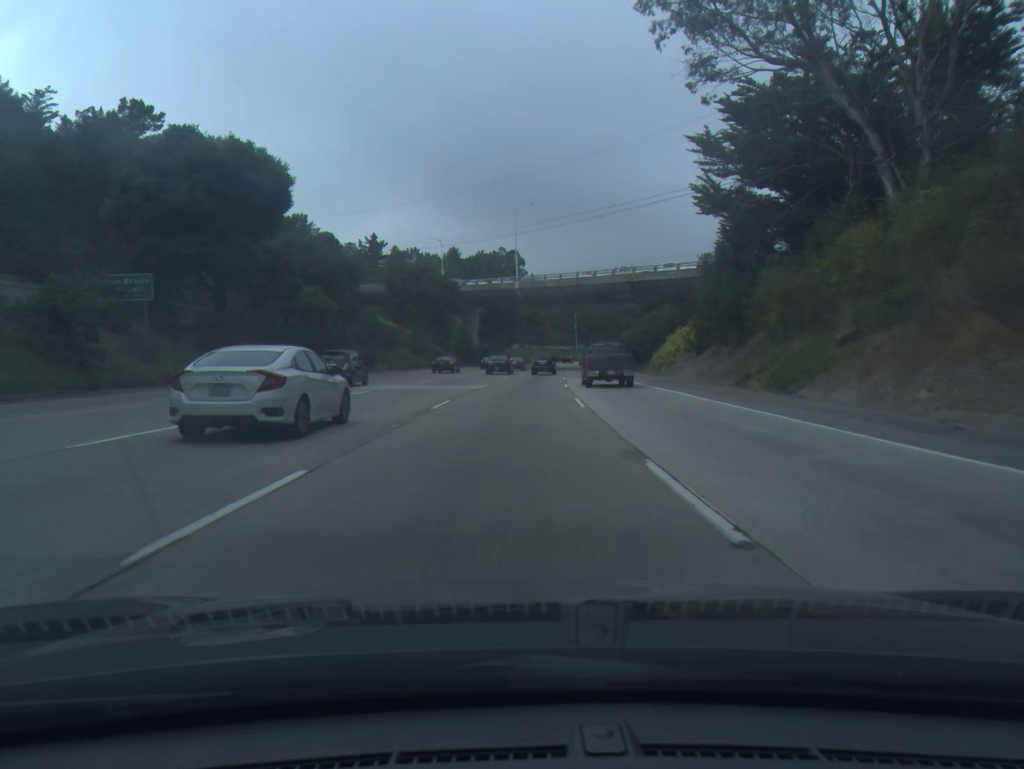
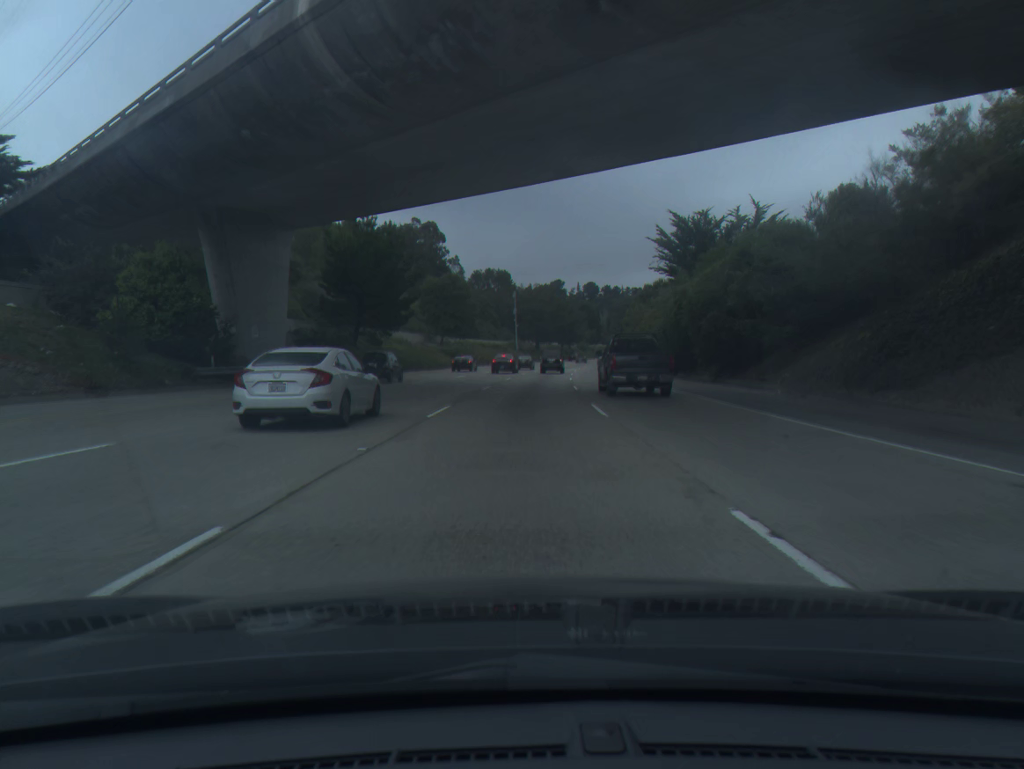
(+3.5, +75.8) m; +5°
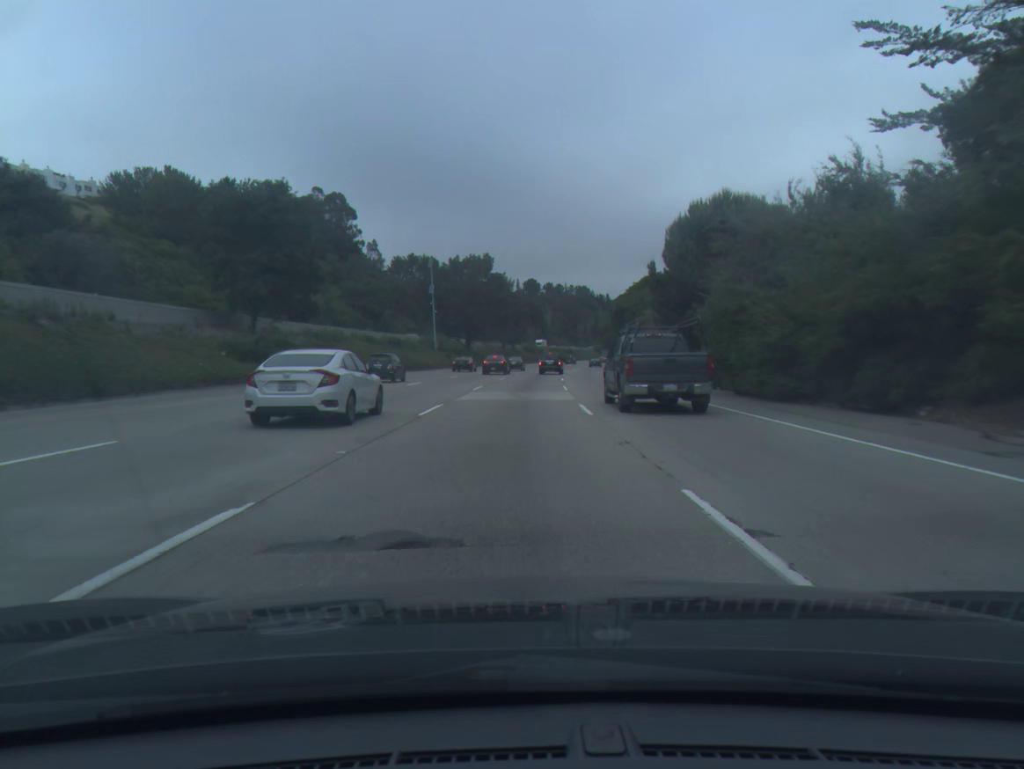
(+2.3, +57.3) m; +5°
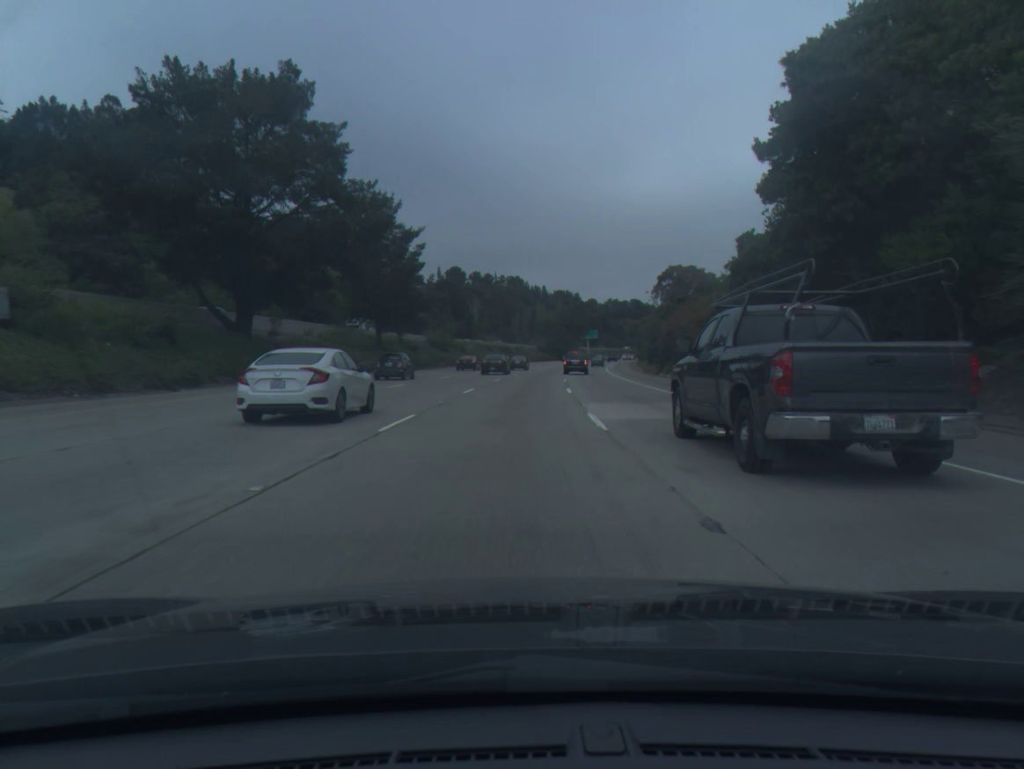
(+3.5, +76.9) m; +5°
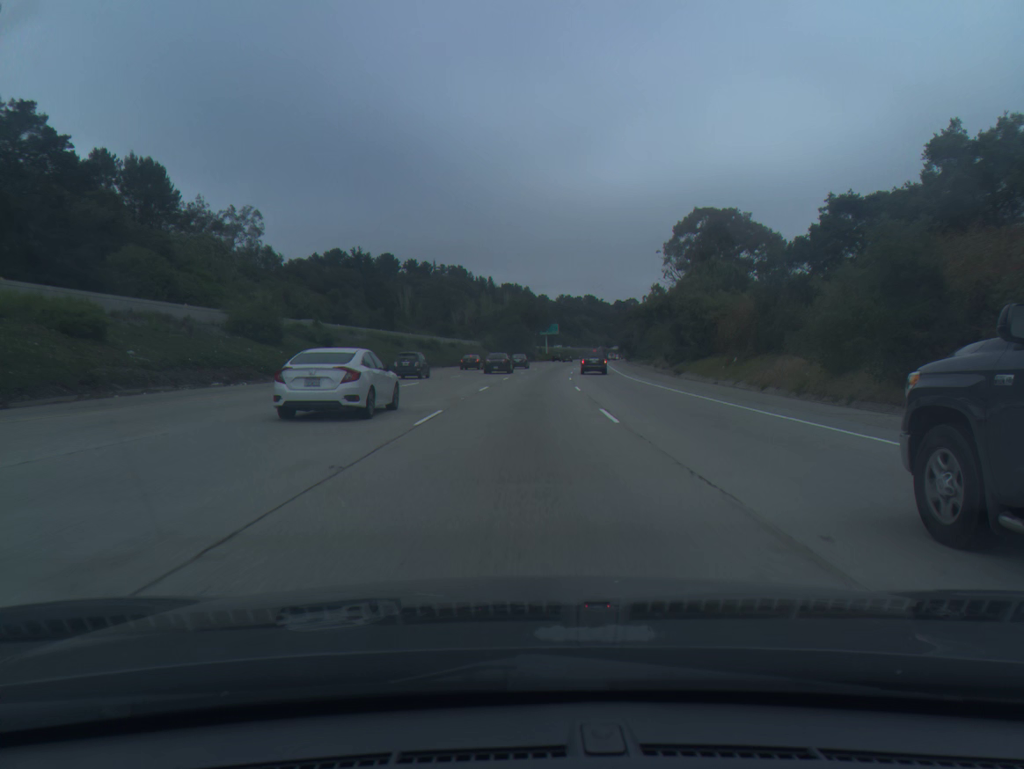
(+1.7, +57.0) m; +4°
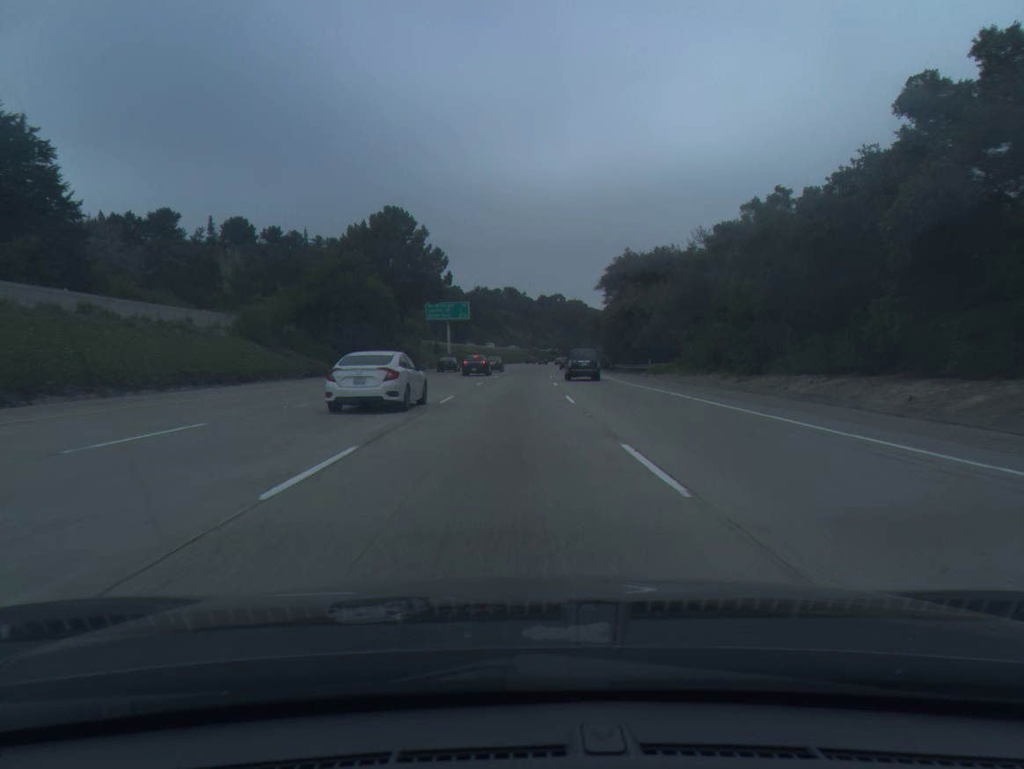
(+5.5, +94.7) m; +6°
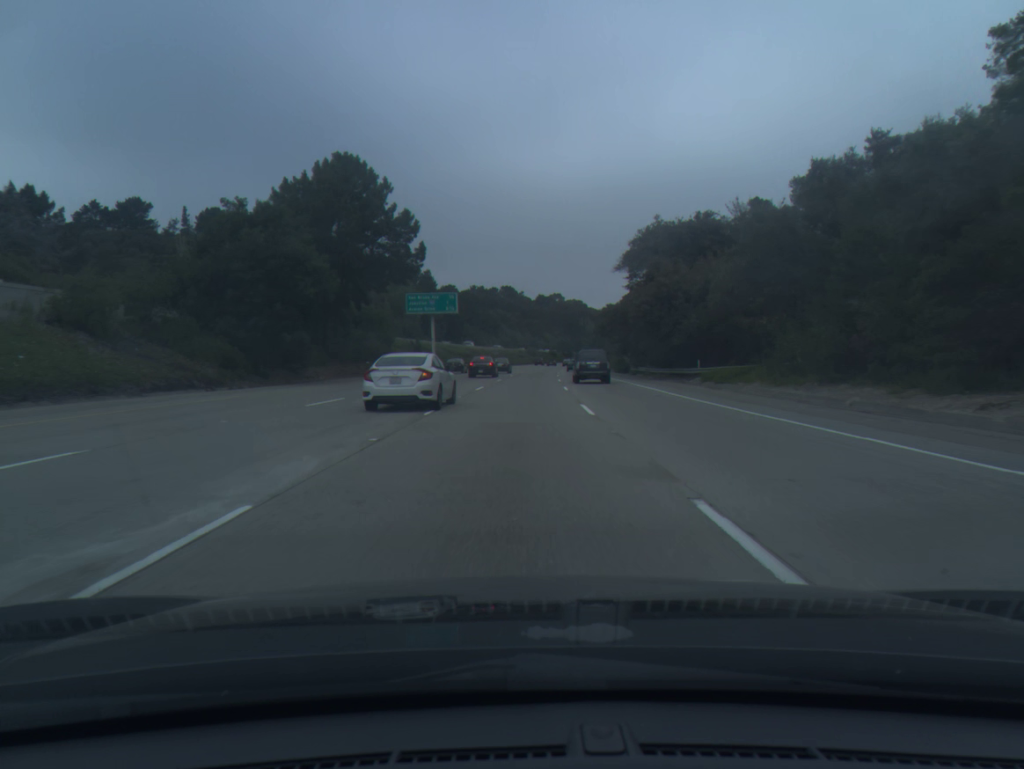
(0.0, +19.1) m; 0°
